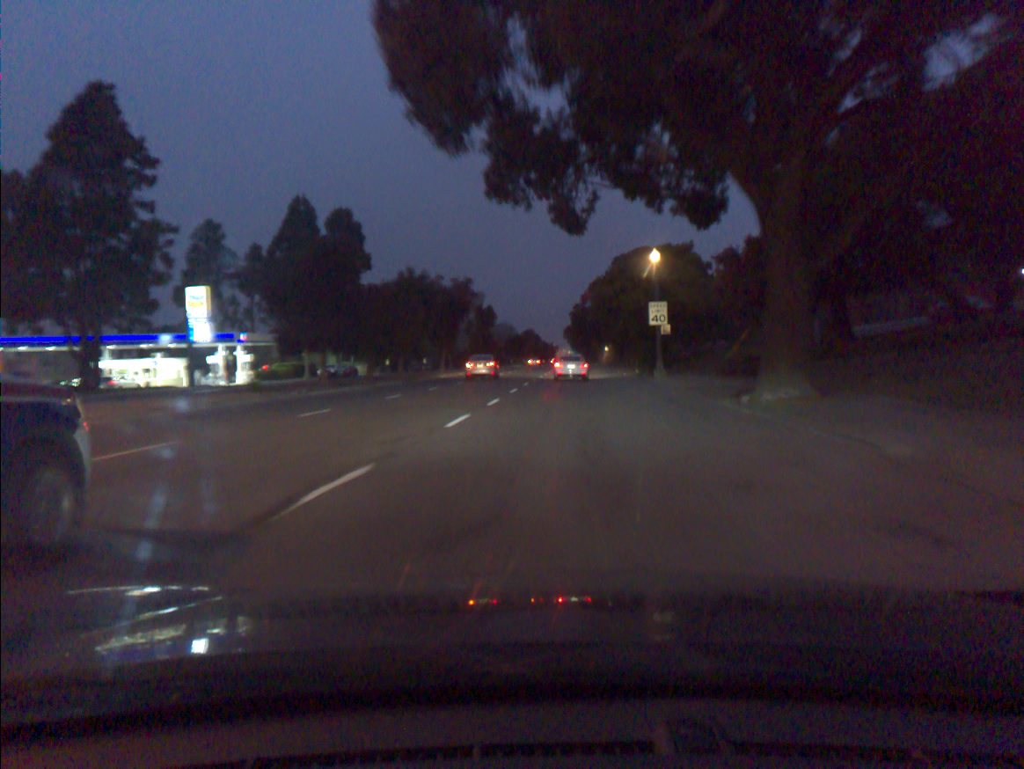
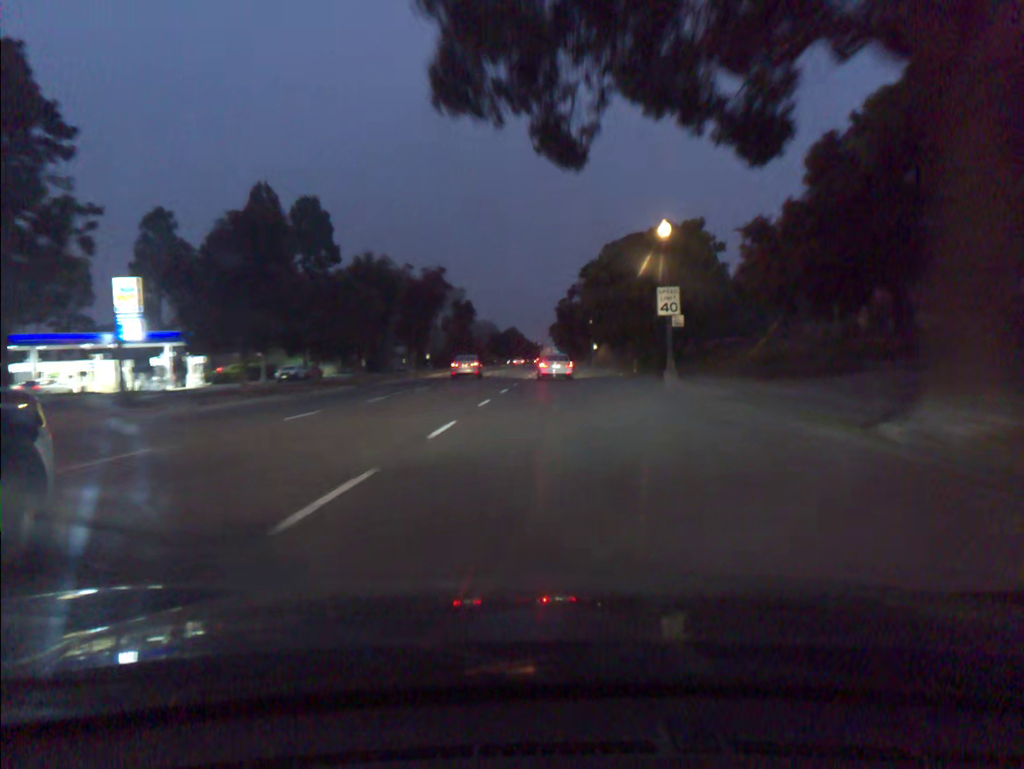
(+0.1, +8.1) m; +1°
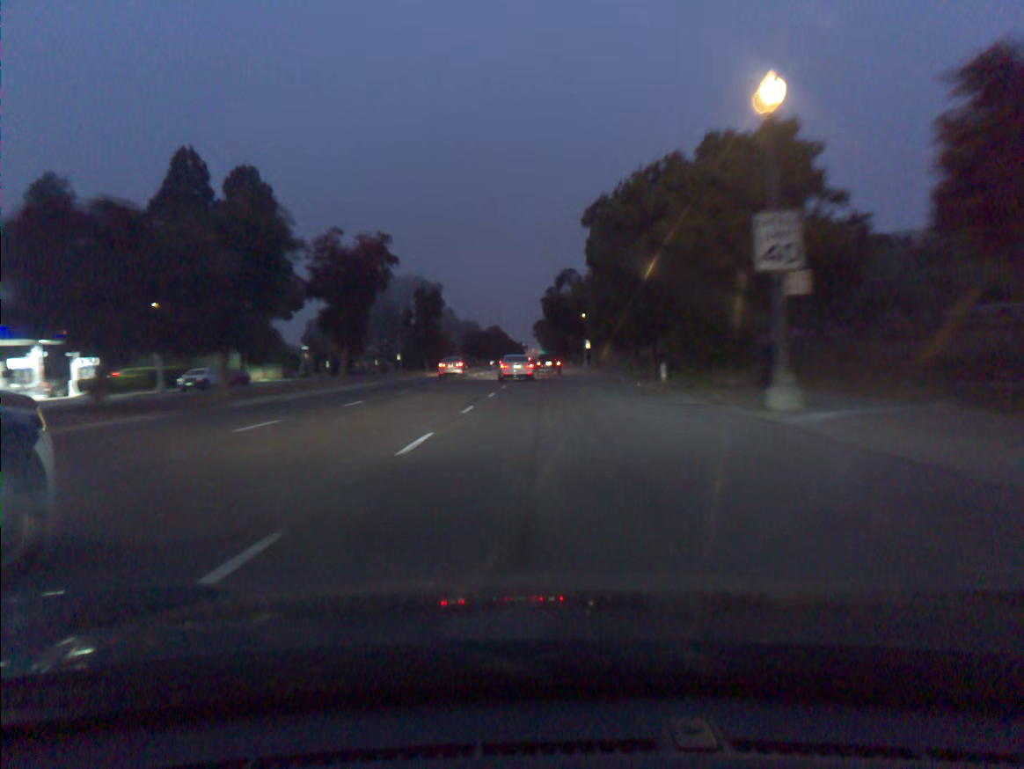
(+0.1, +16.7) m; +1°
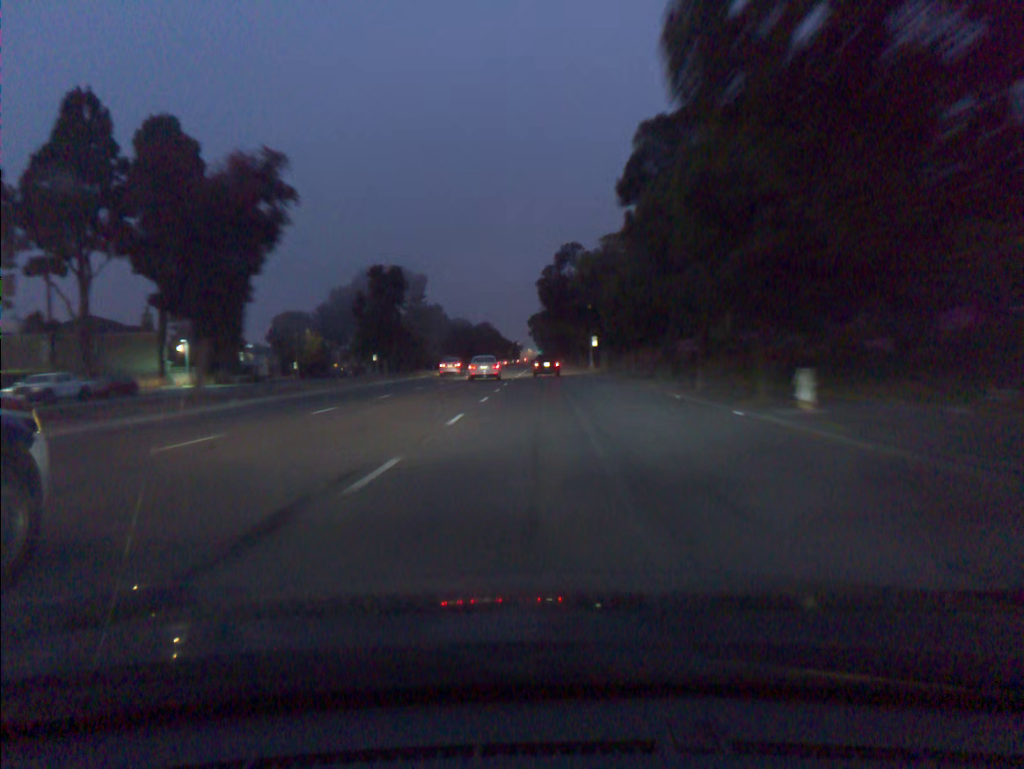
(0.0, +17.6) m; 0°
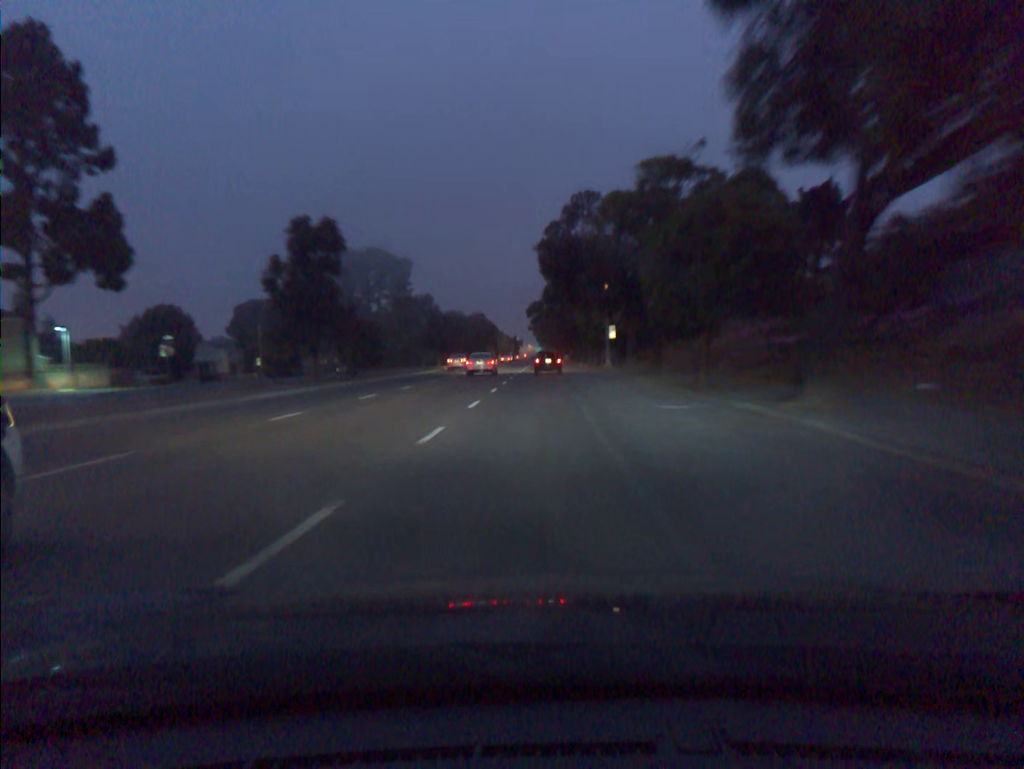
(0.0, +17.9) m; 0°
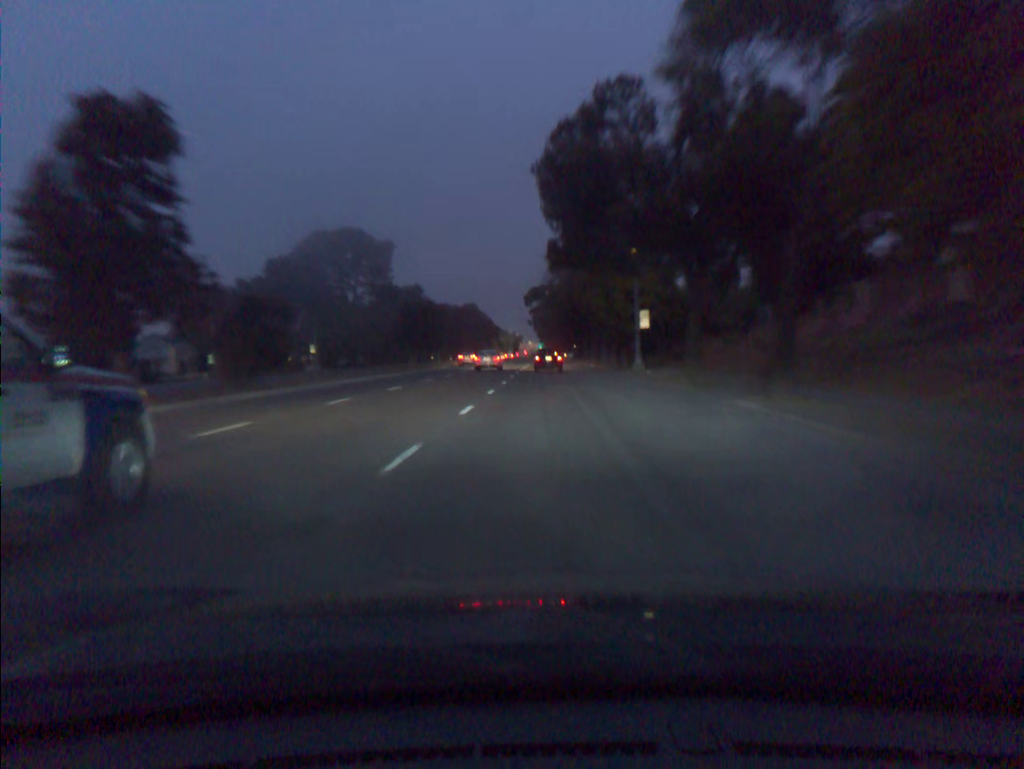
(0.0, +17.6) m; 0°
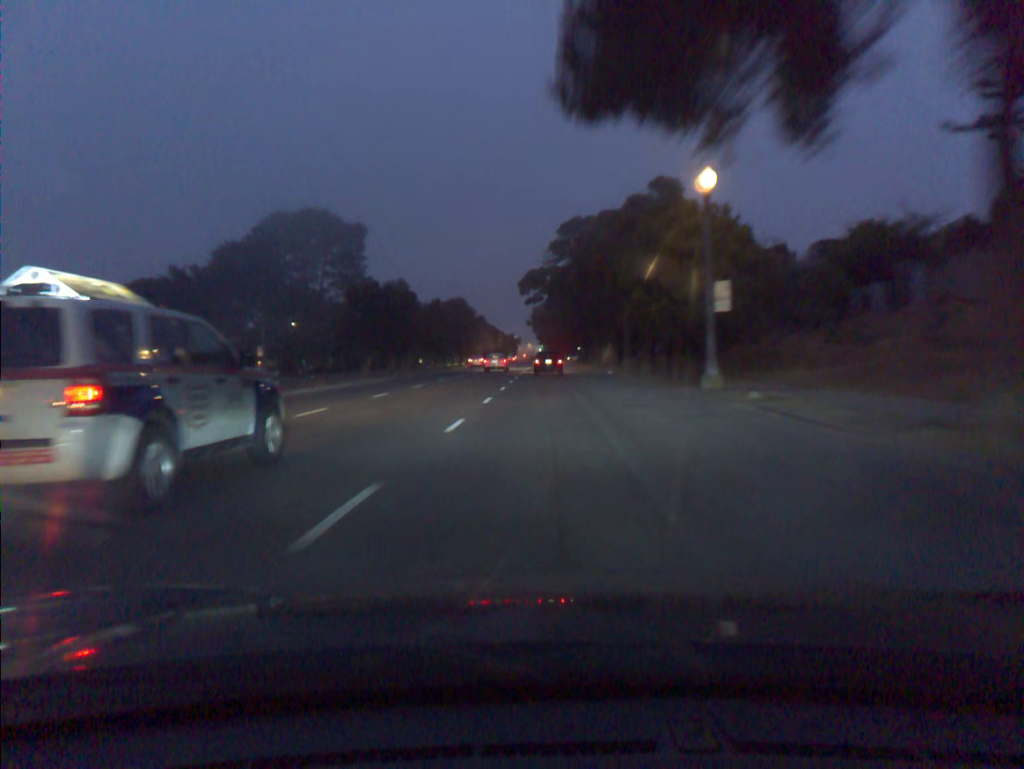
(0.0, +17.7) m; 0°
